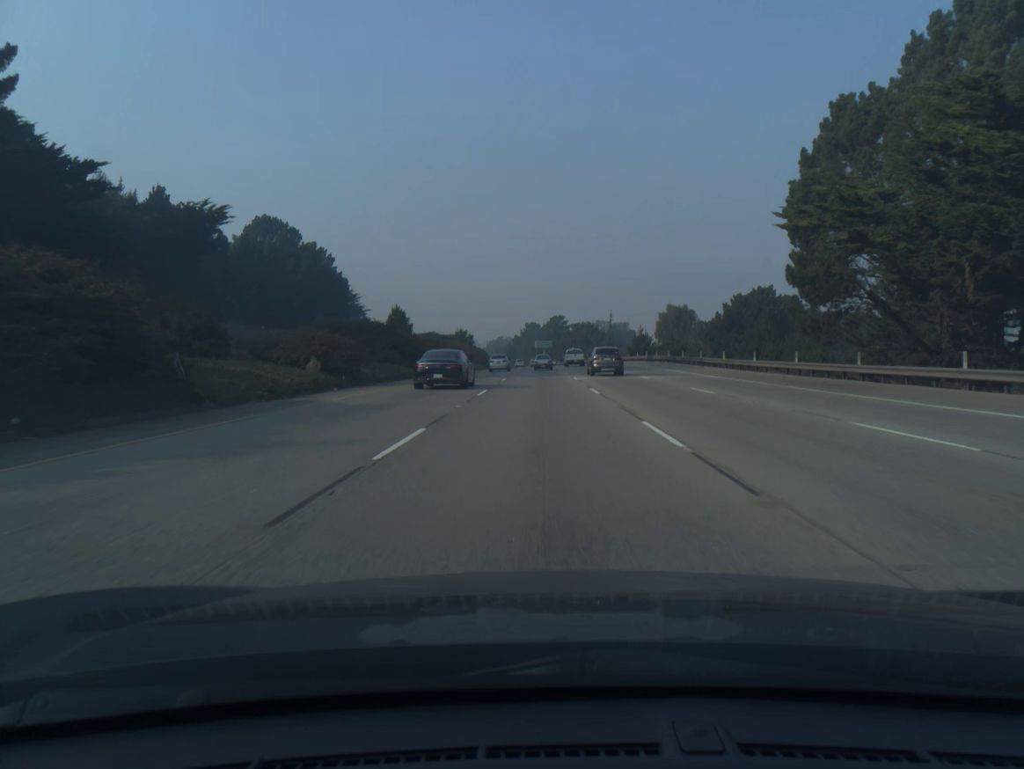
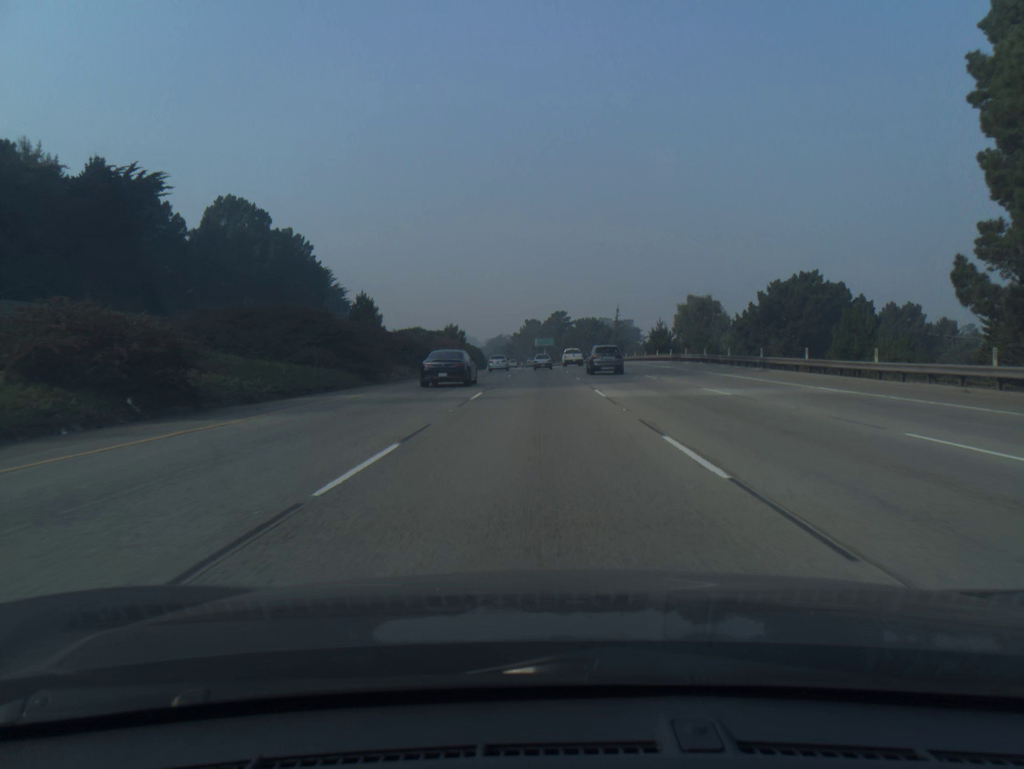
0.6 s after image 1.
(0.0, +16.9) m; 0°
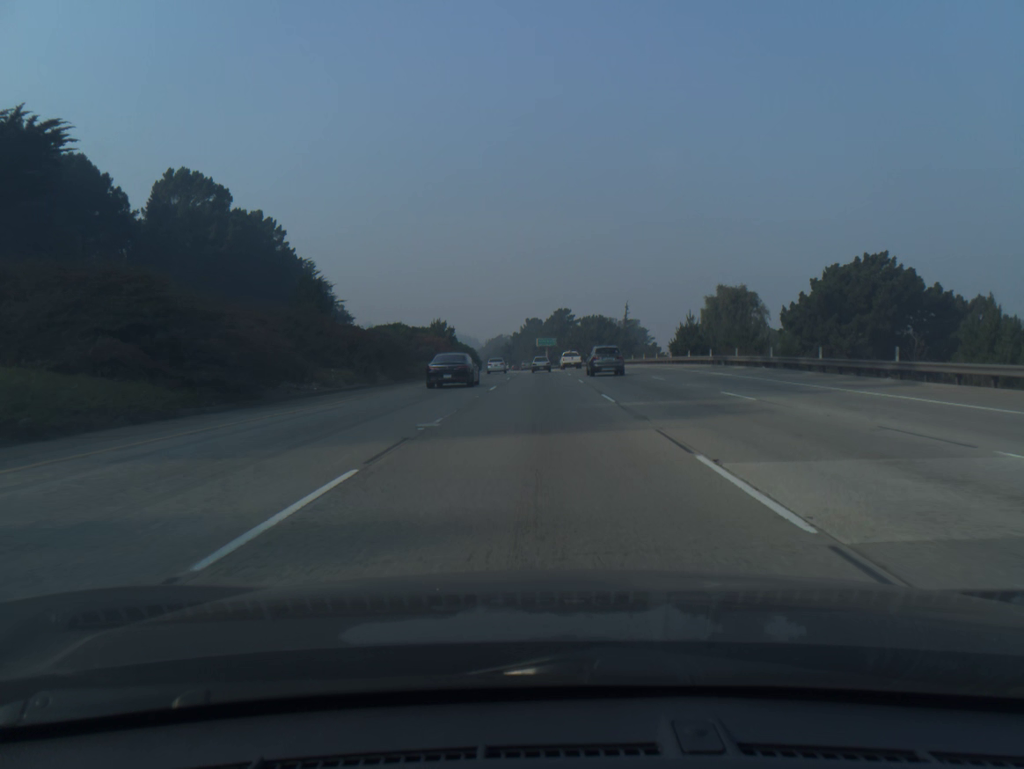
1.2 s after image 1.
(0.0, +16.9) m; 0°
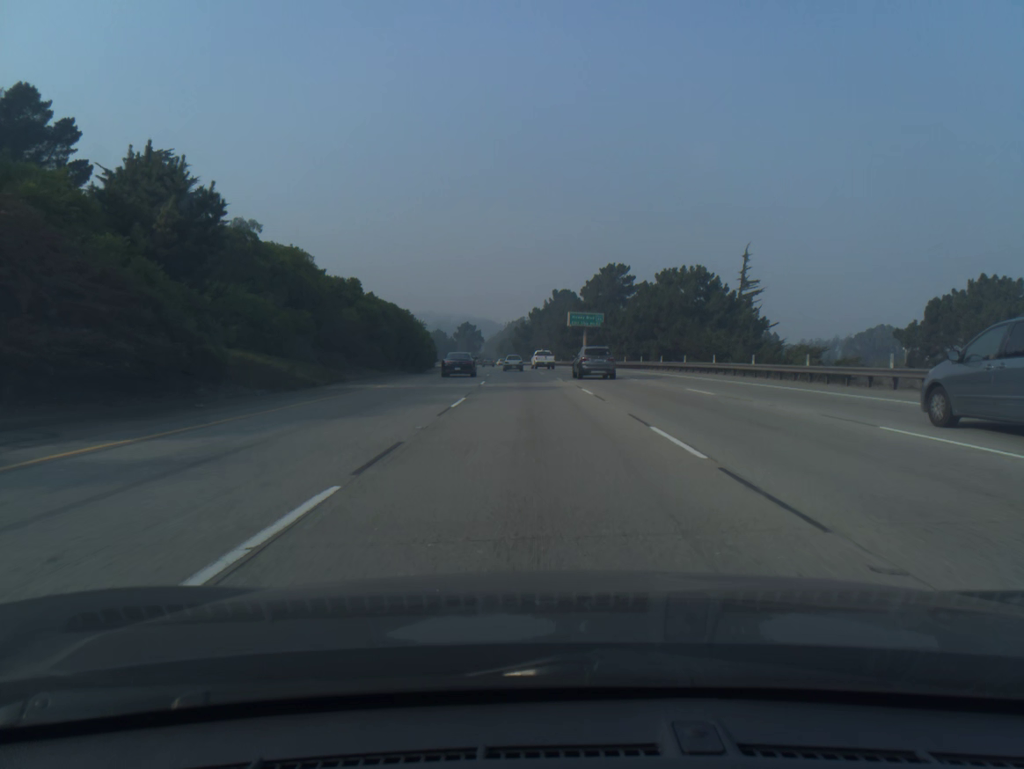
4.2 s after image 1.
(-1.0, +84.2) m; -2°
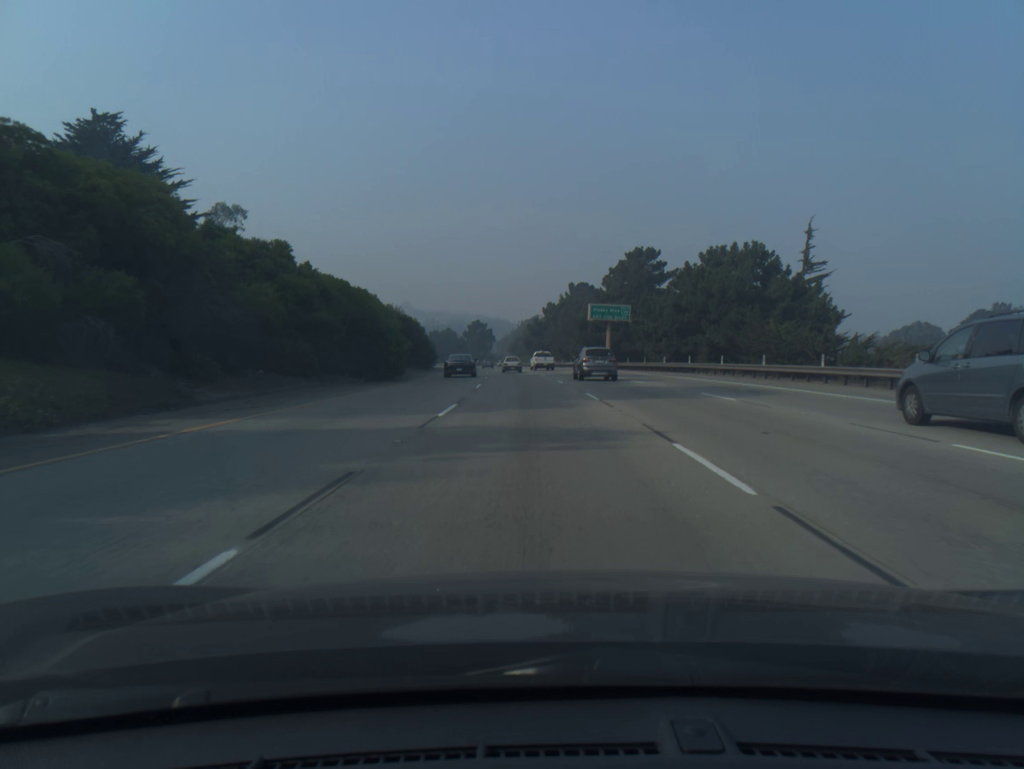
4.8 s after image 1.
(-0.1, +16.9) m; -1°
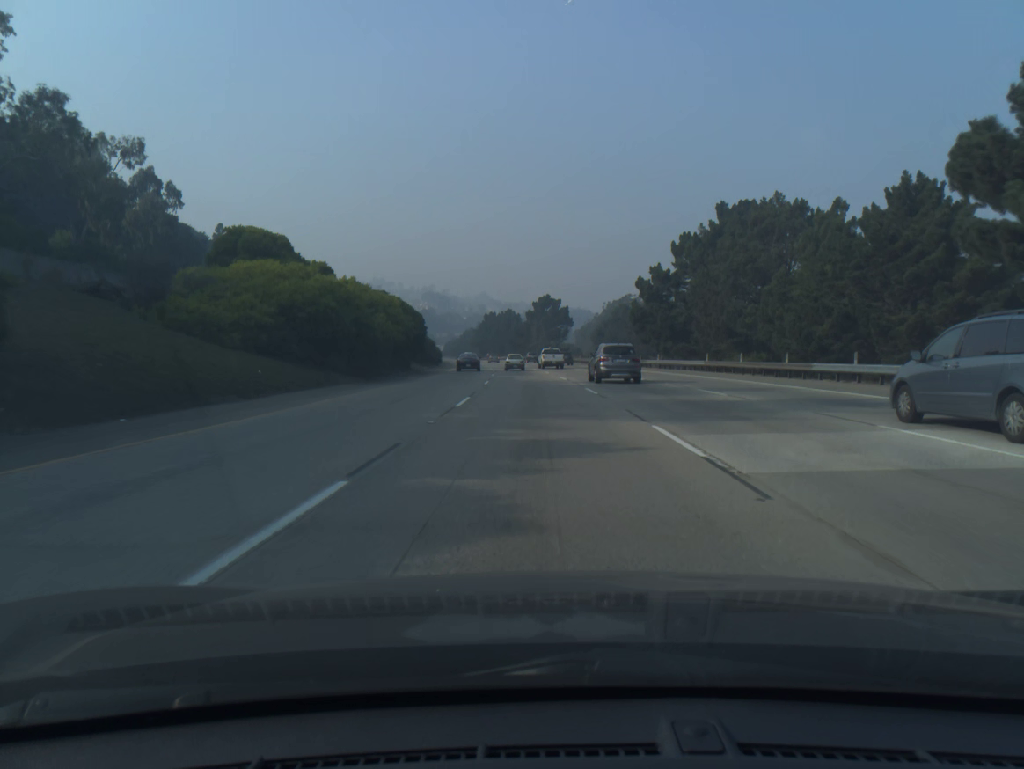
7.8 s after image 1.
(-4.4, +84.9) m; -6°
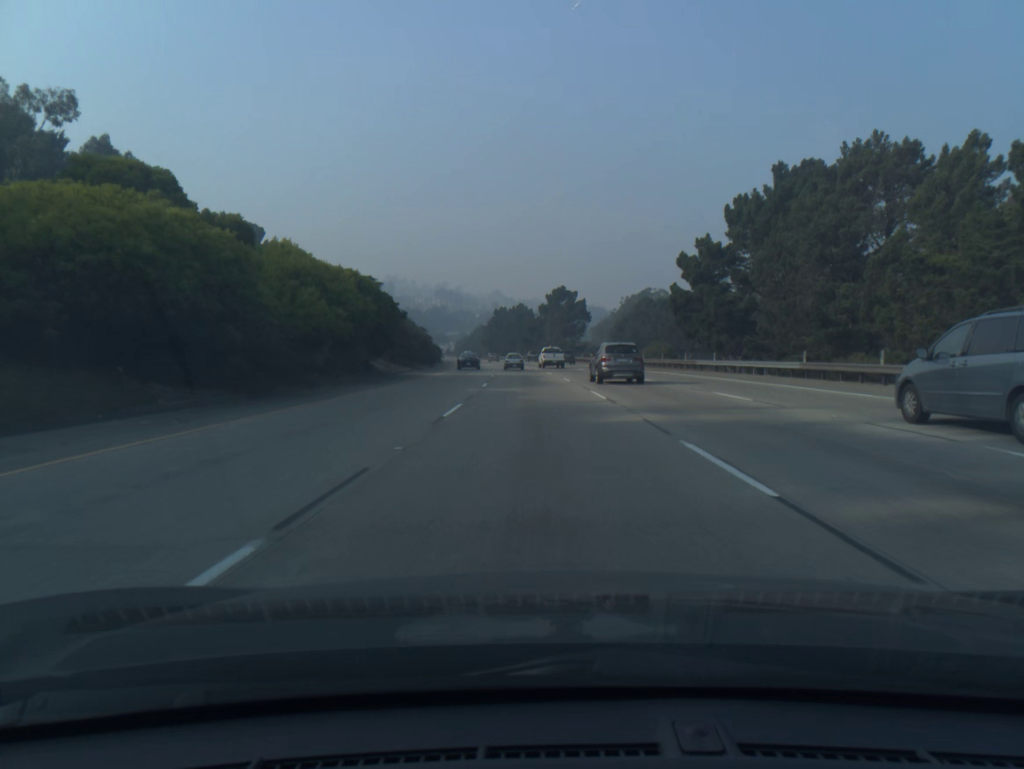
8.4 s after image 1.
(-0.2, +17.1) m; -1°
